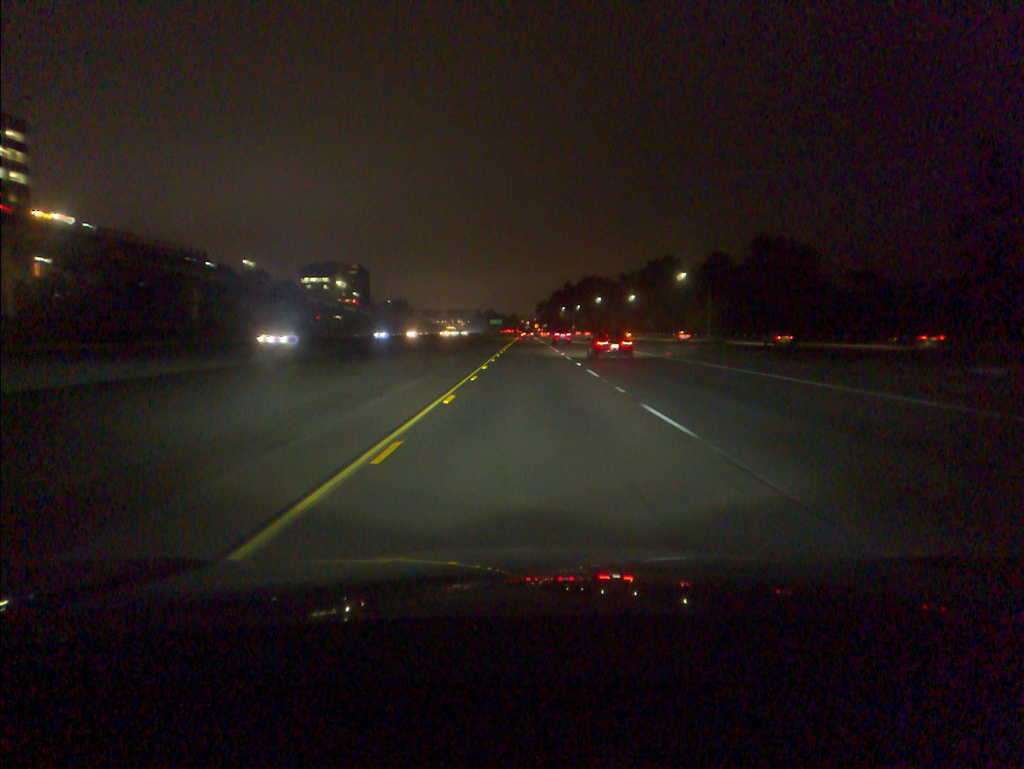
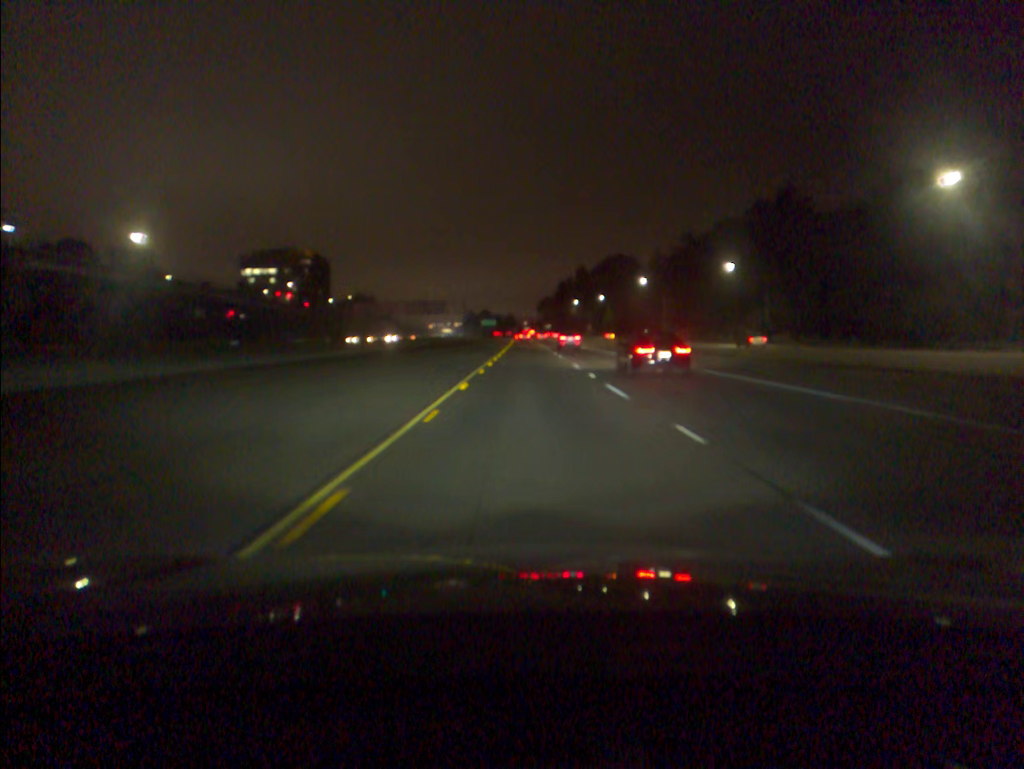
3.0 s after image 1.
(+0.2, +96.6) m; 0°
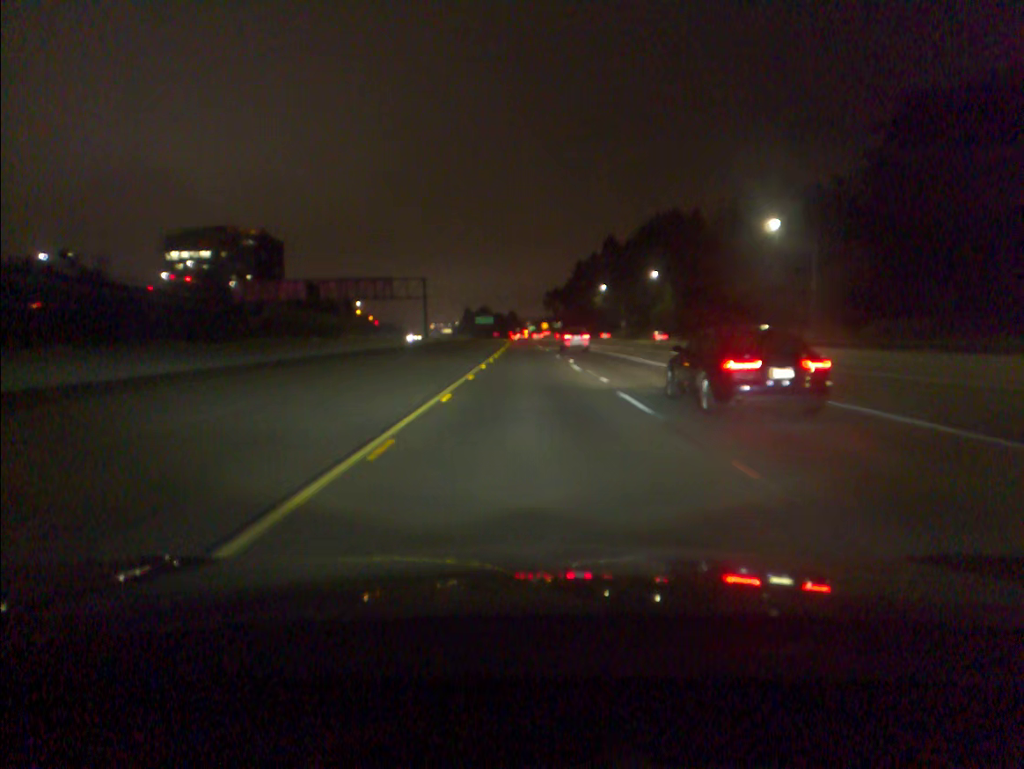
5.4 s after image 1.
(0.0, +76.9) m; 0°
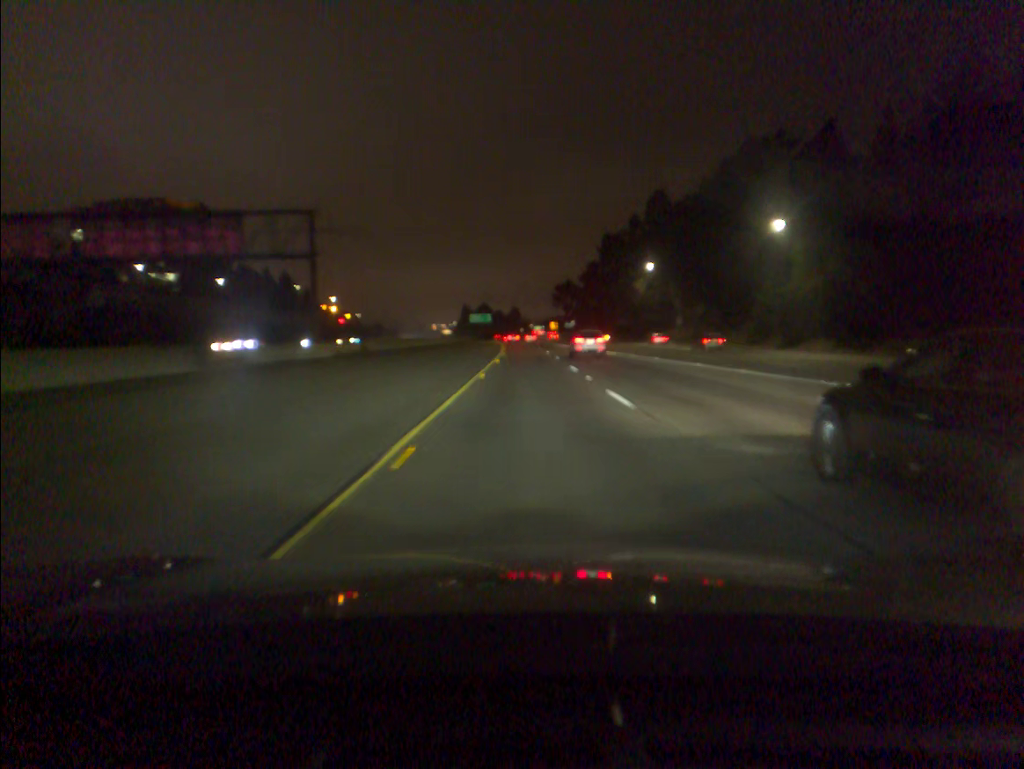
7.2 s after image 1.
(-0.4, +57.7) m; 0°
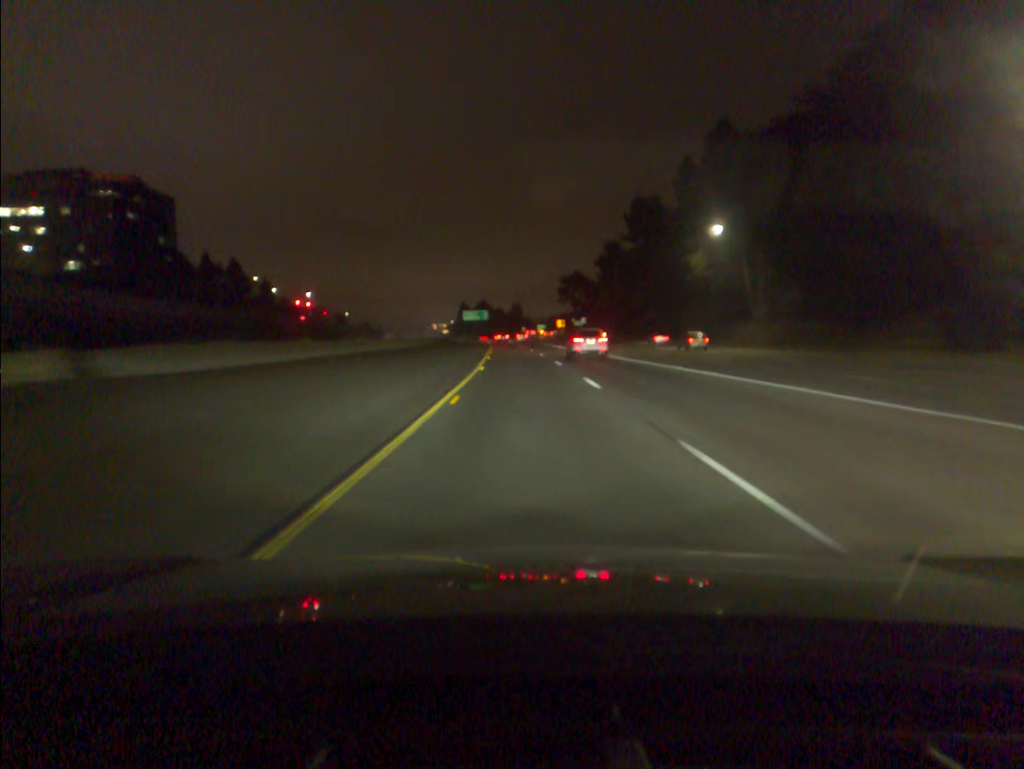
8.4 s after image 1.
(0.0, +38.9) m; 0°
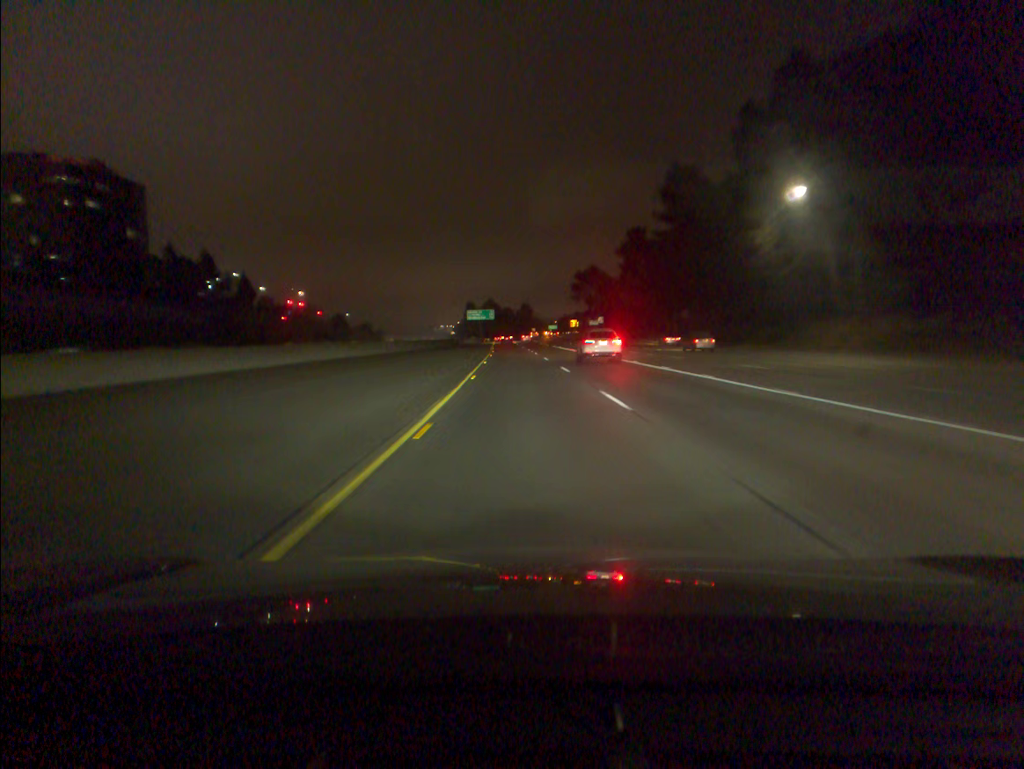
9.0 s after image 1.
(-0.1, +19.5) m; -1°
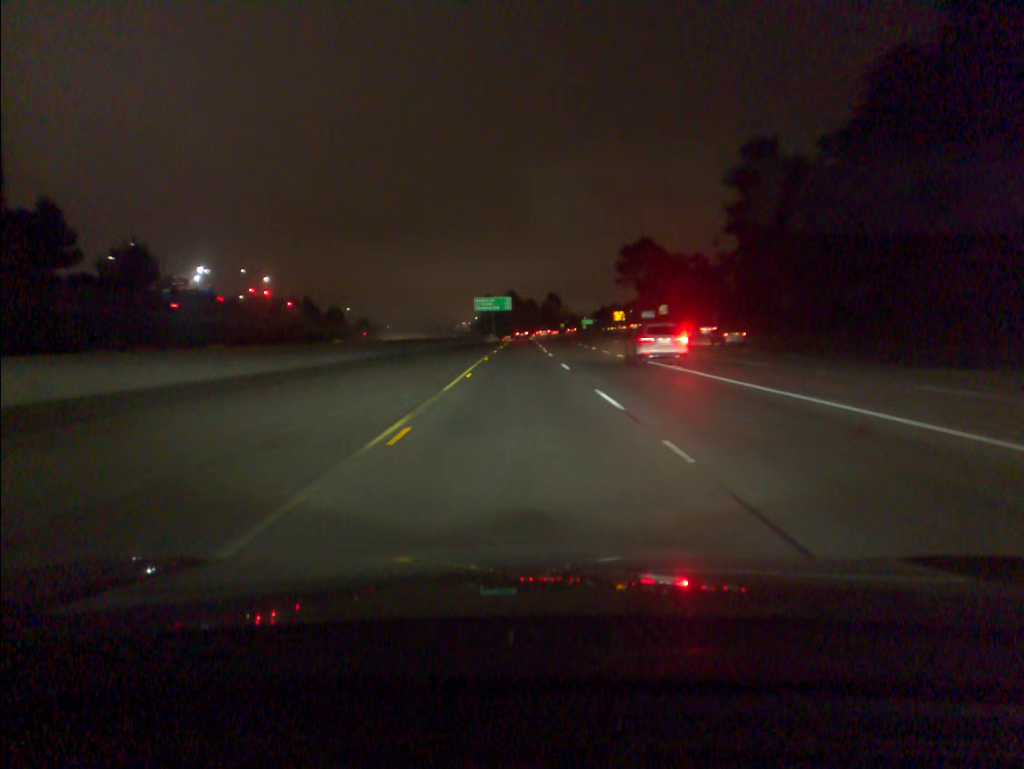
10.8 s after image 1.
(-0.9, +59.0) m; -2°
